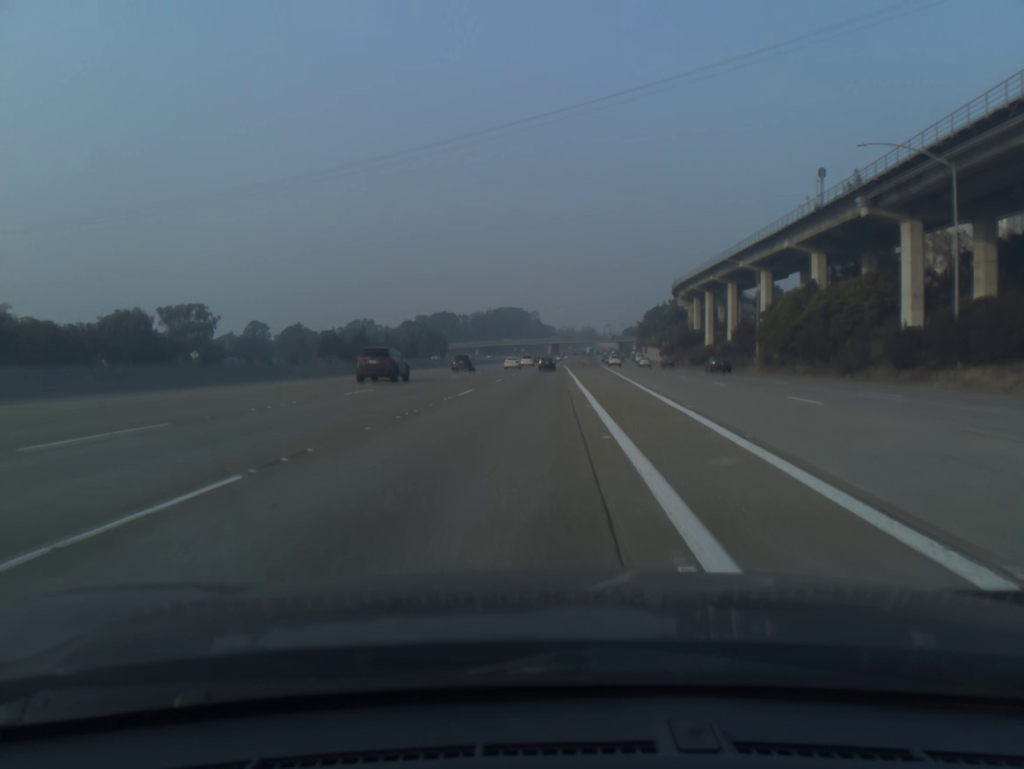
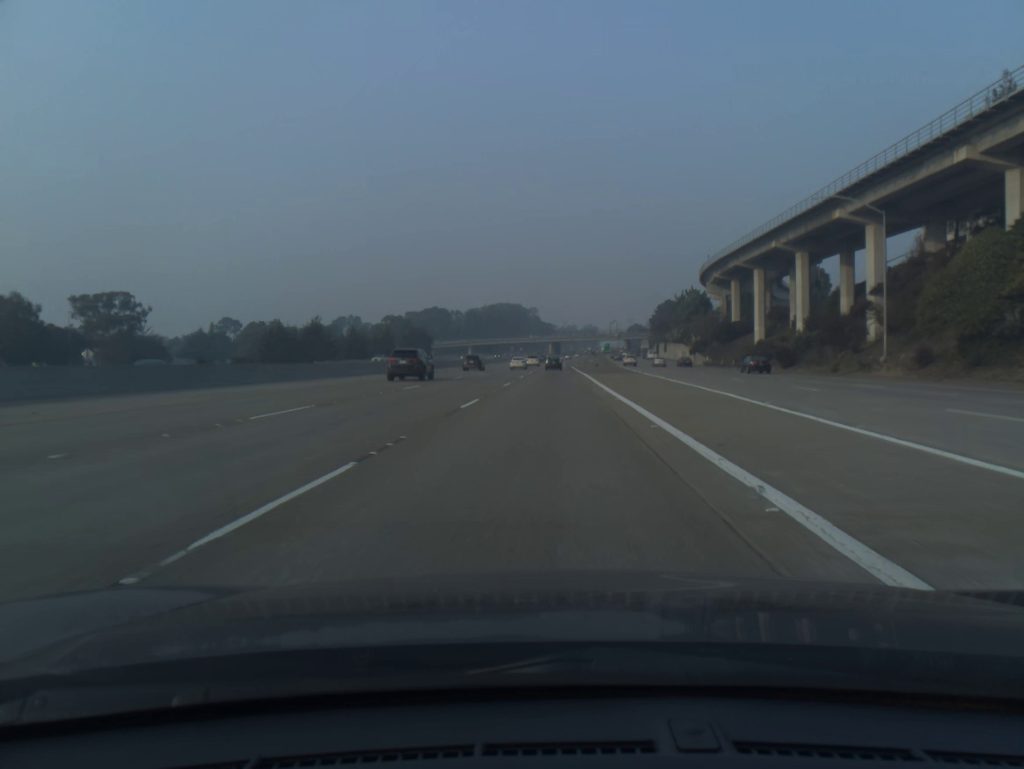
(-0.1, +34.6) m; 0°
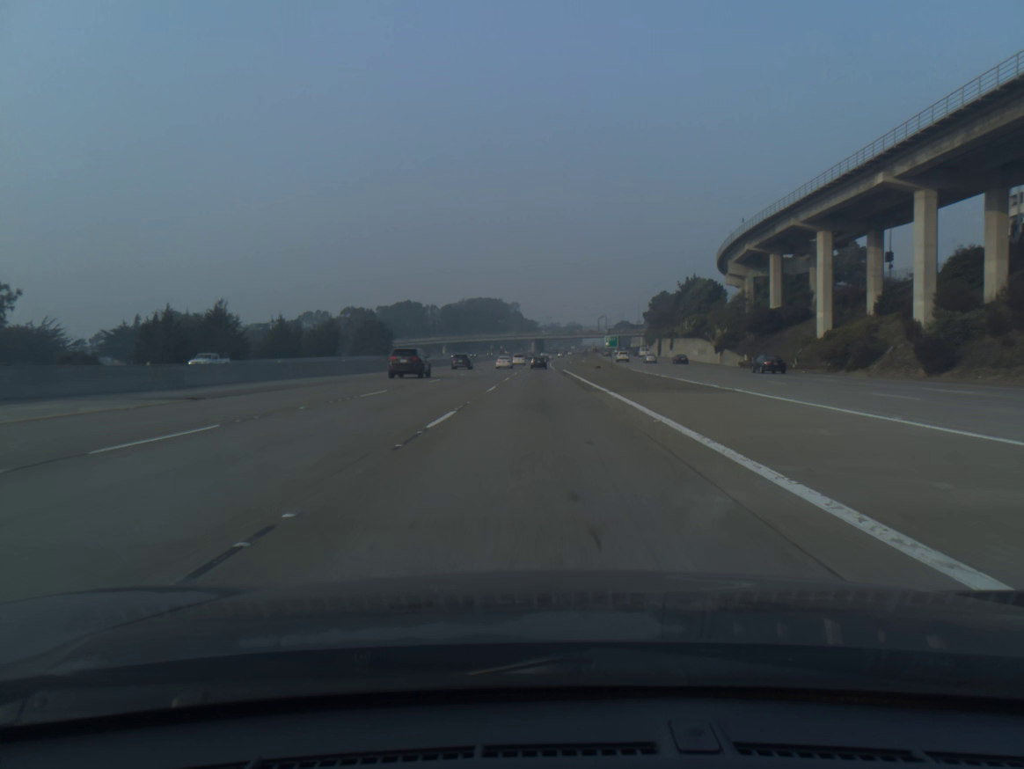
(+0.4, +34.5) m; +1°
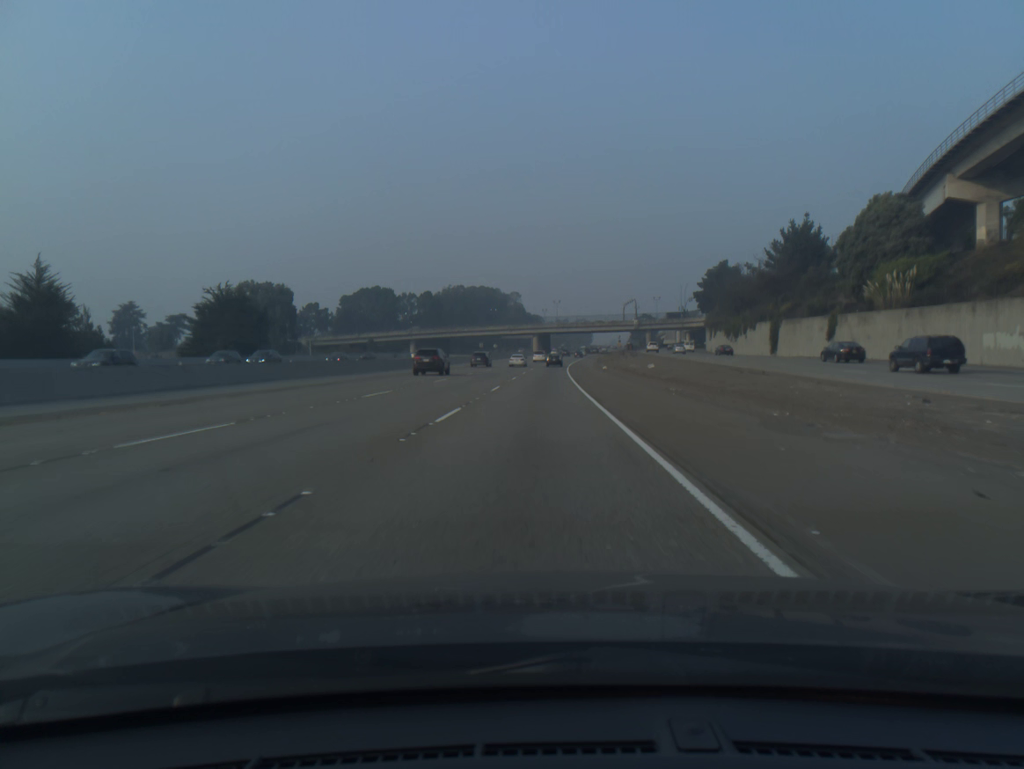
(+0.3, +86.3) m; 0°
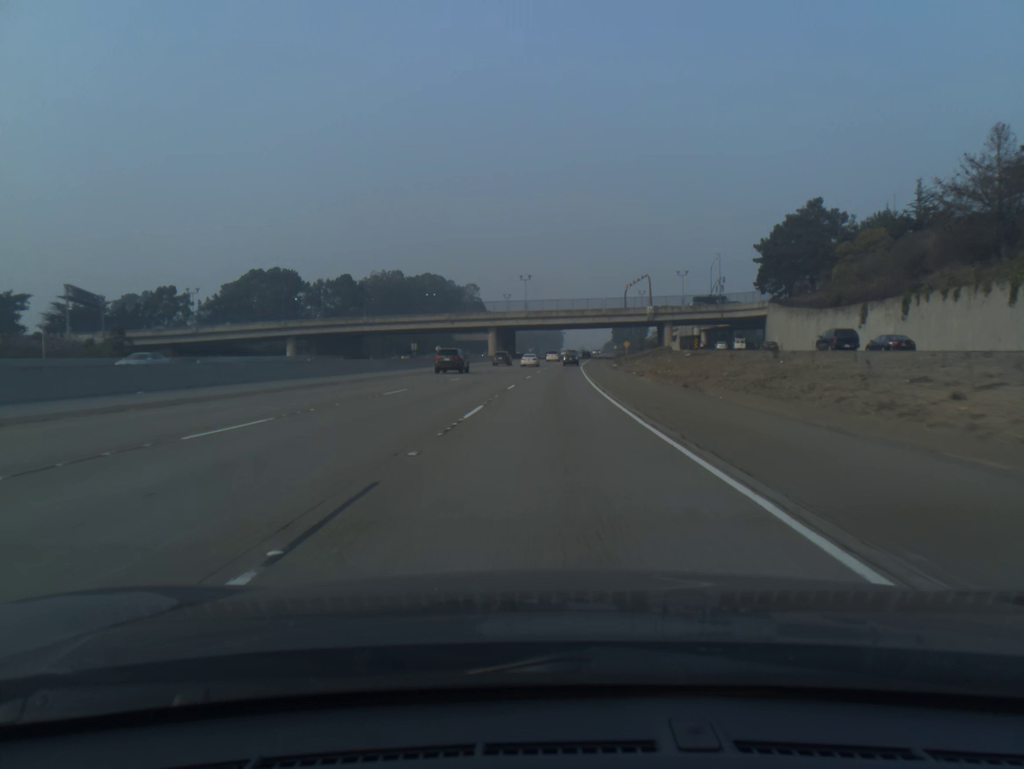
(+1.1, +86.2) m; +2°
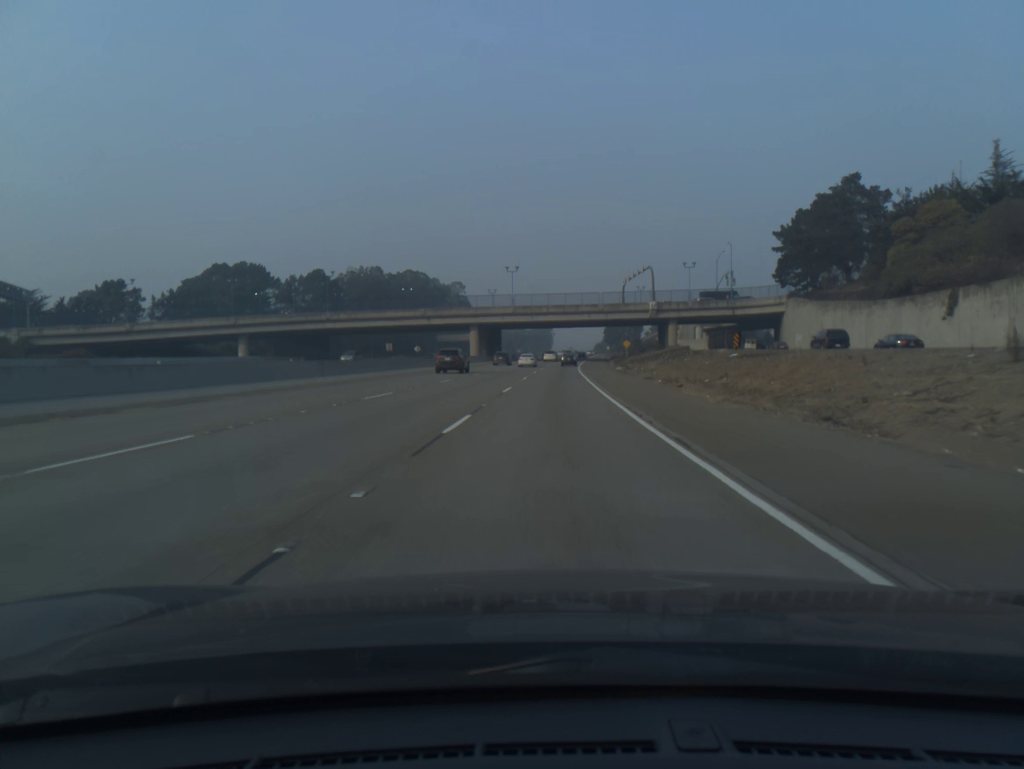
(+0.1, +17.2) m; +1°
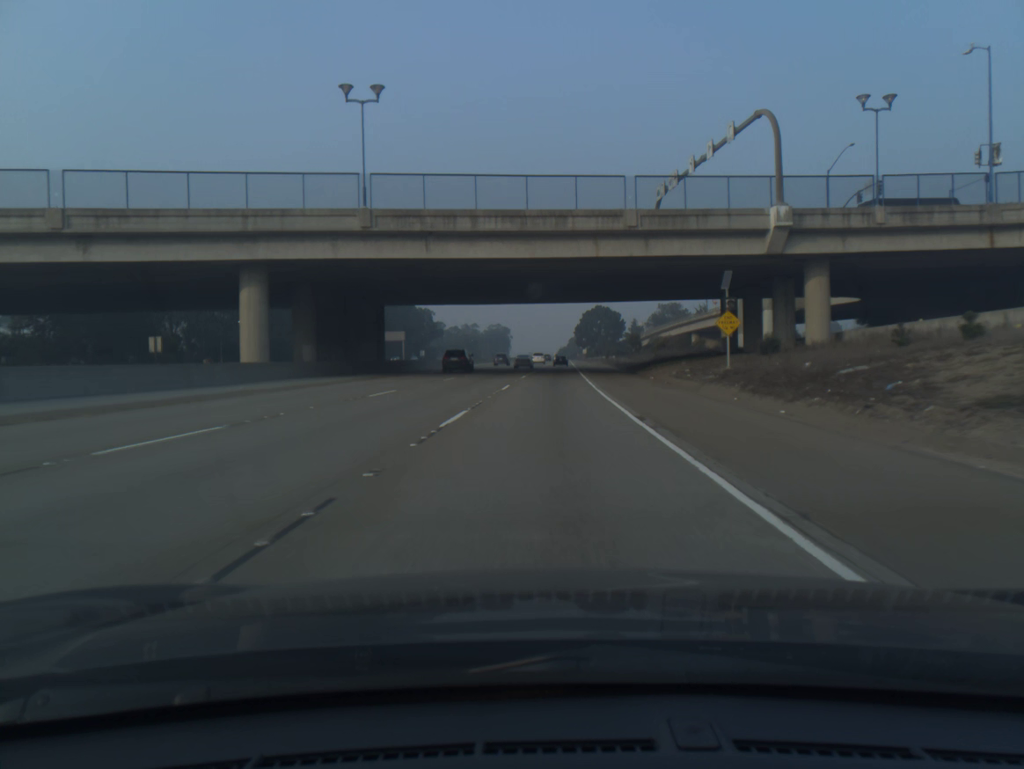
(+2.7, +85.8) m; +3°
